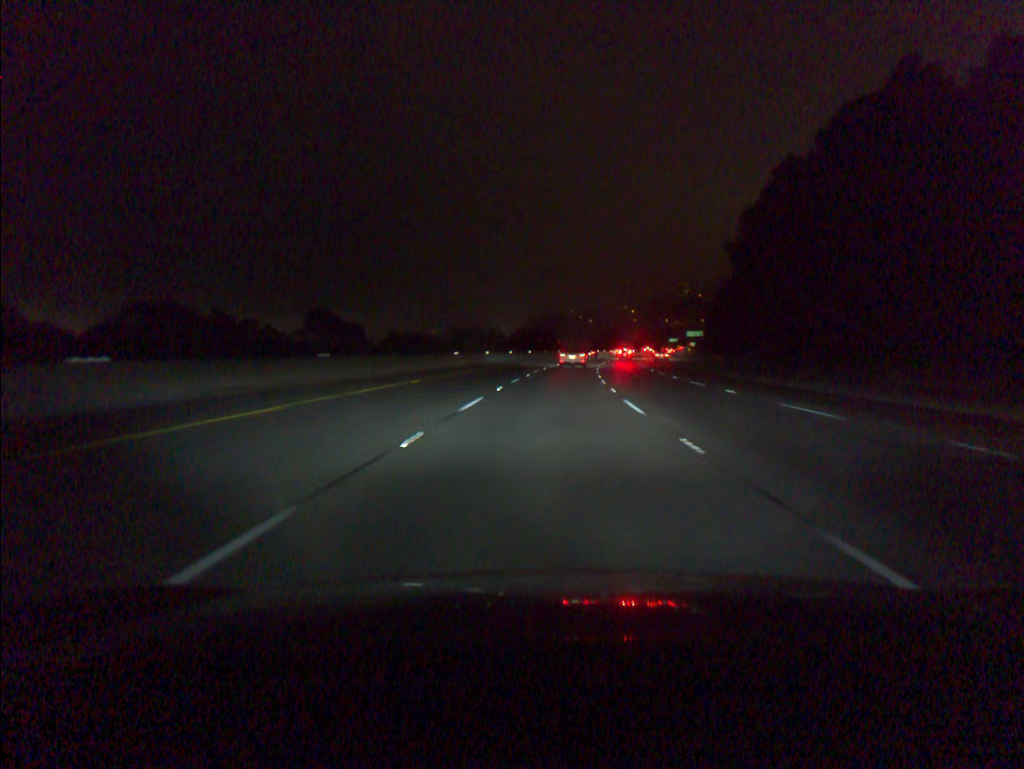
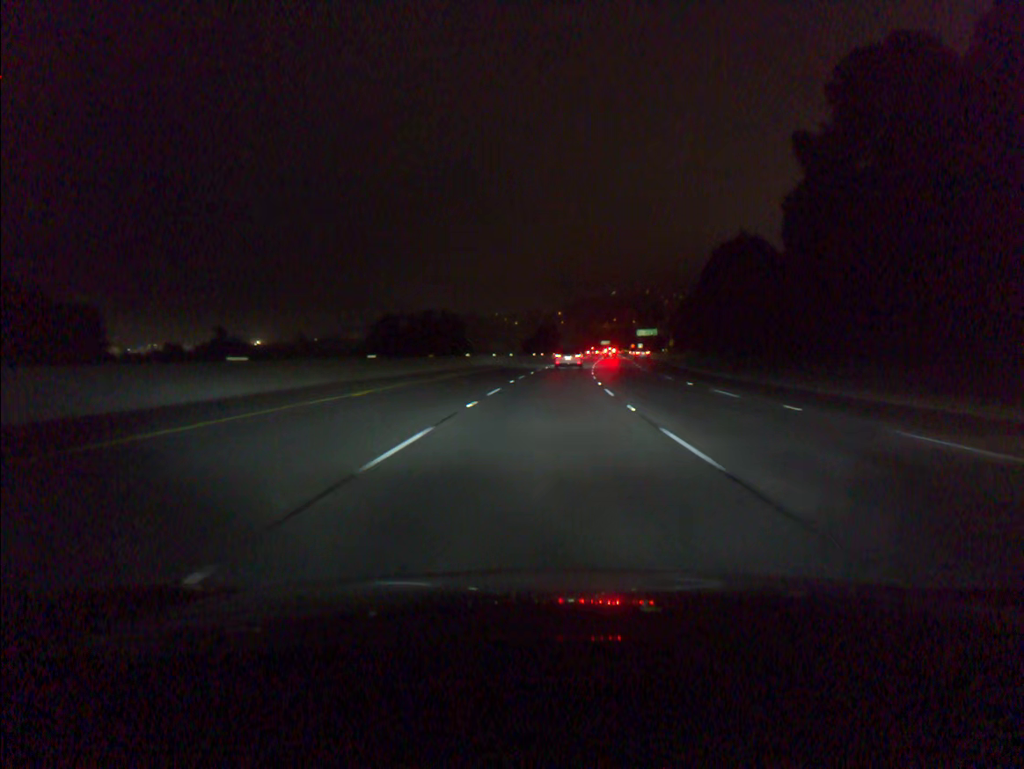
(+3.1, +65.9) m; +5°
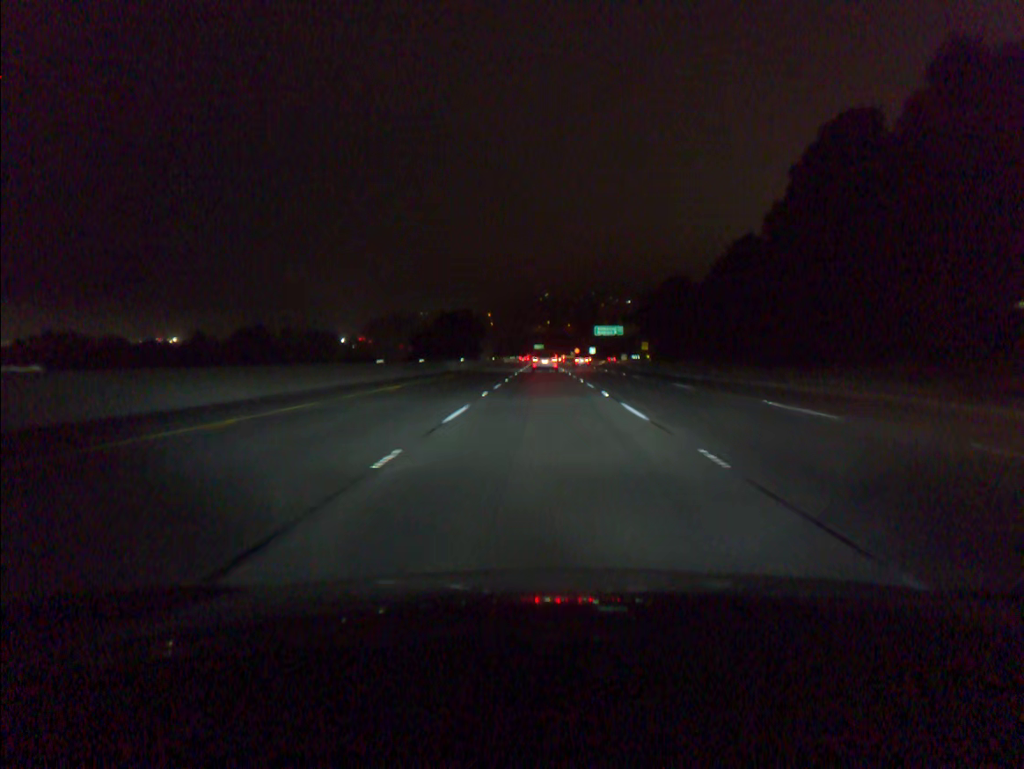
(+3.9, +81.5) m; +5°
